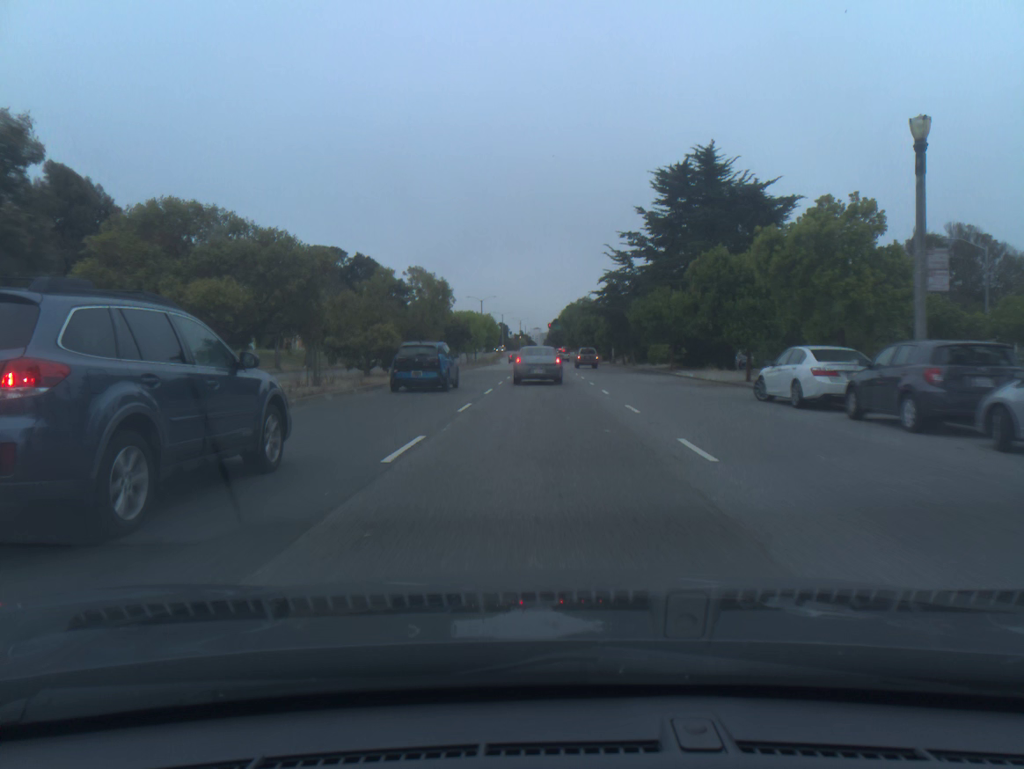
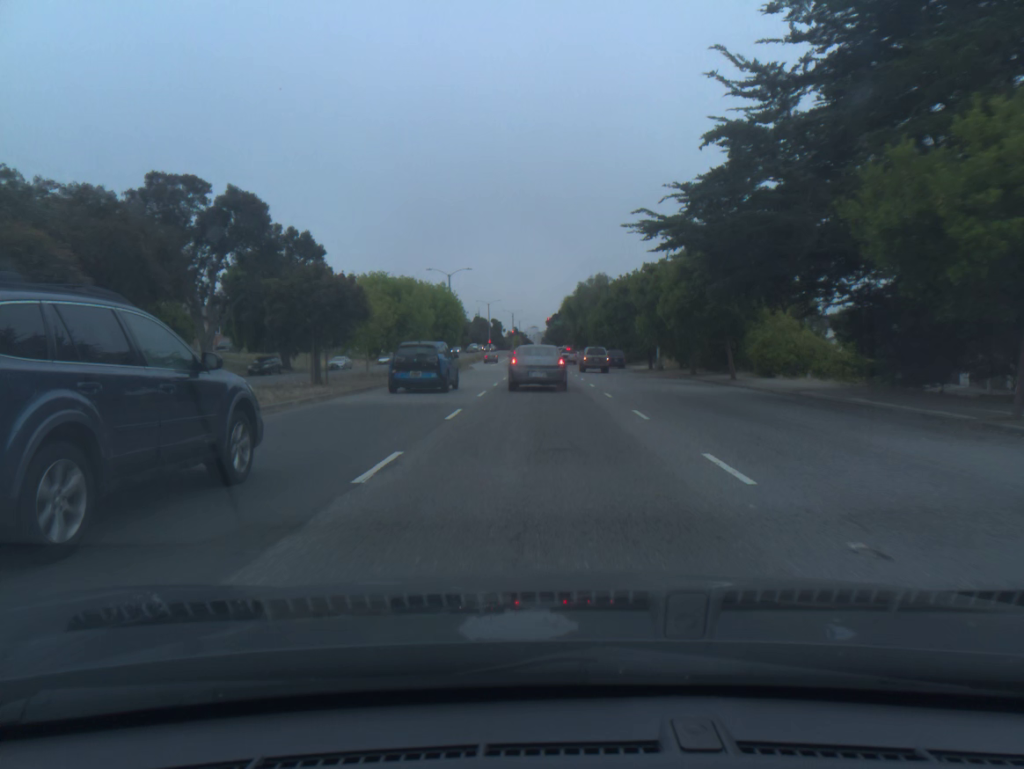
(-0.1, +37.8) m; 0°
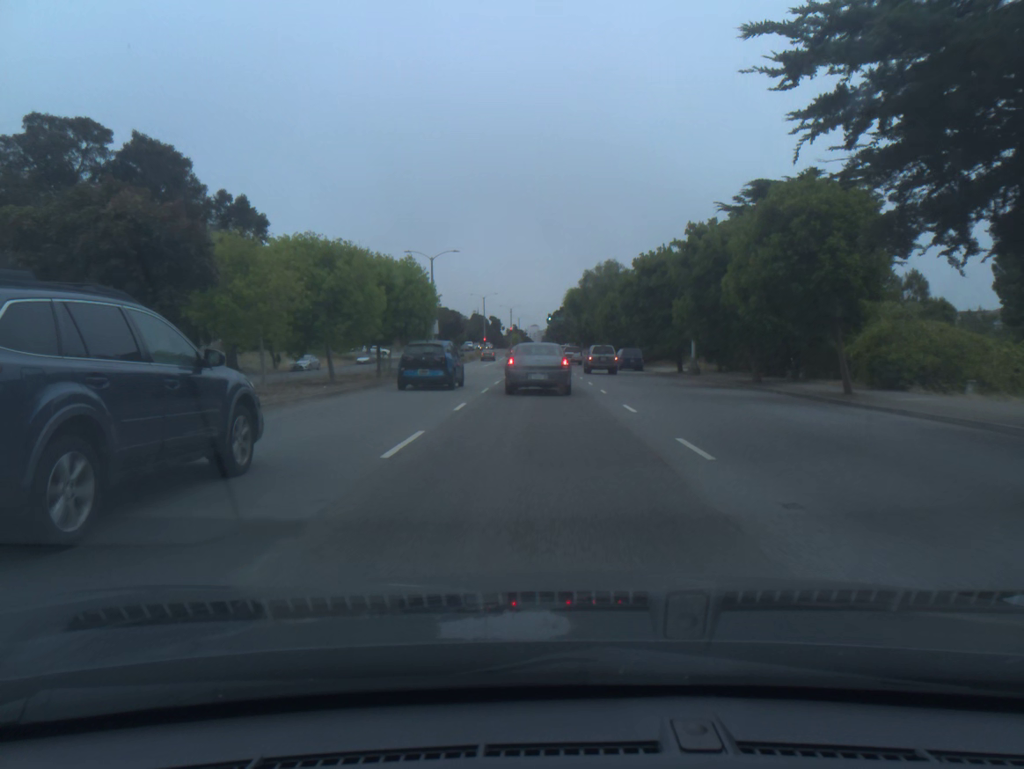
(0.0, +13.0) m; 0°
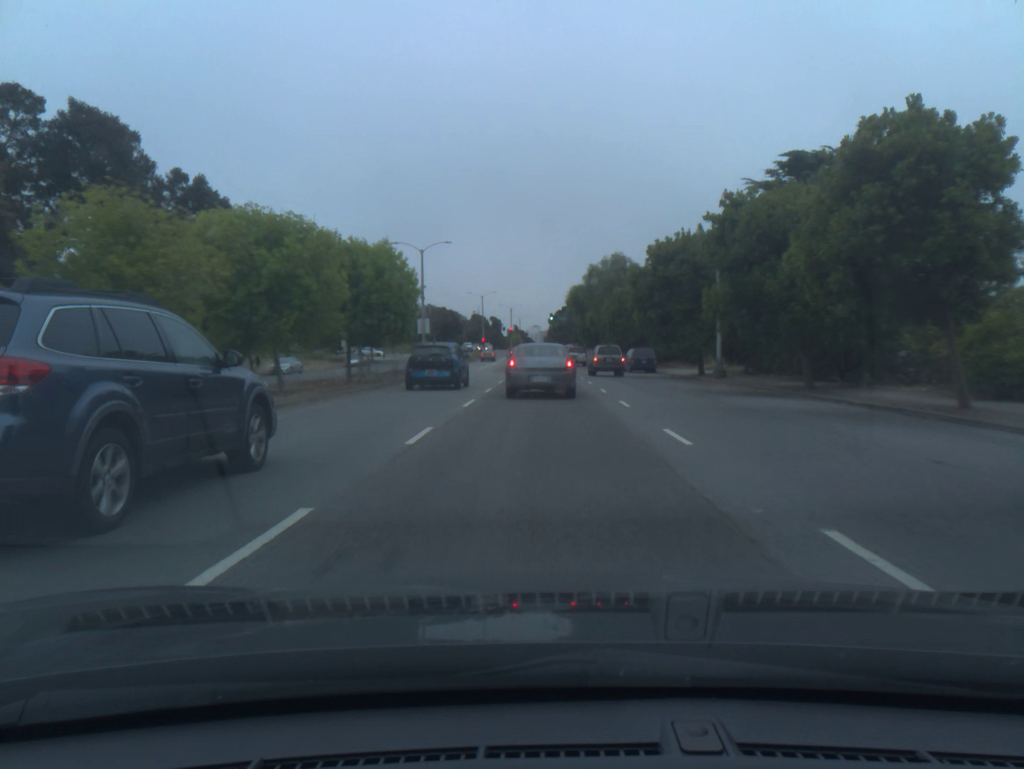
(0.0, +5.8) m; 0°
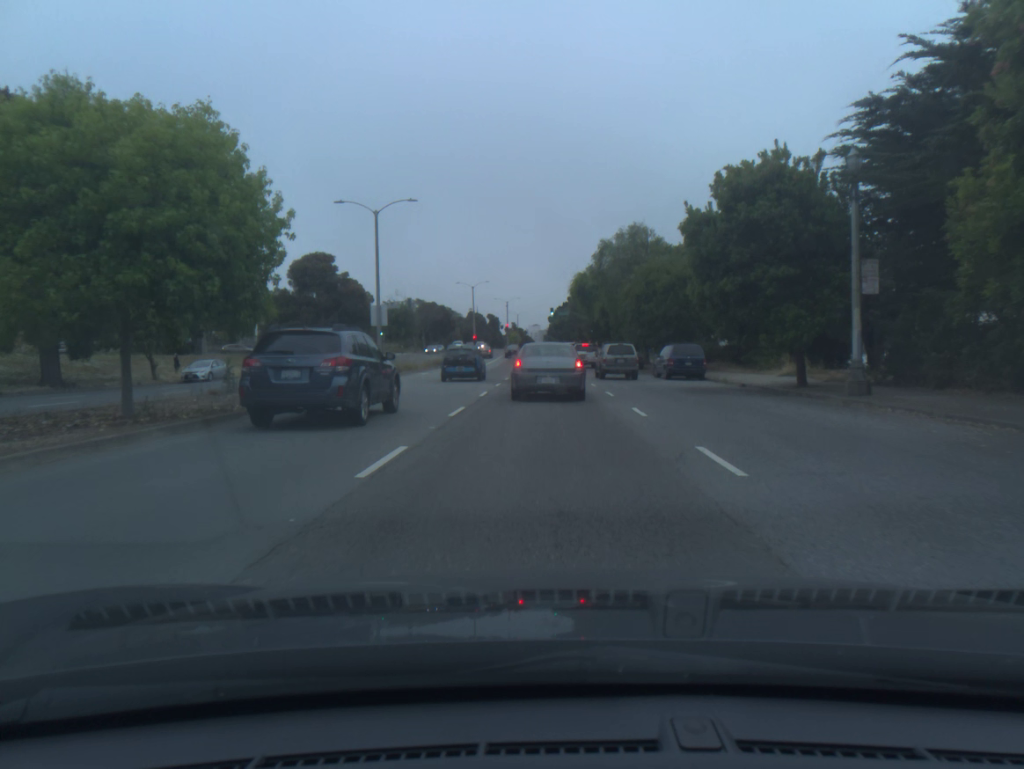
(0.0, +16.8) m; 0°
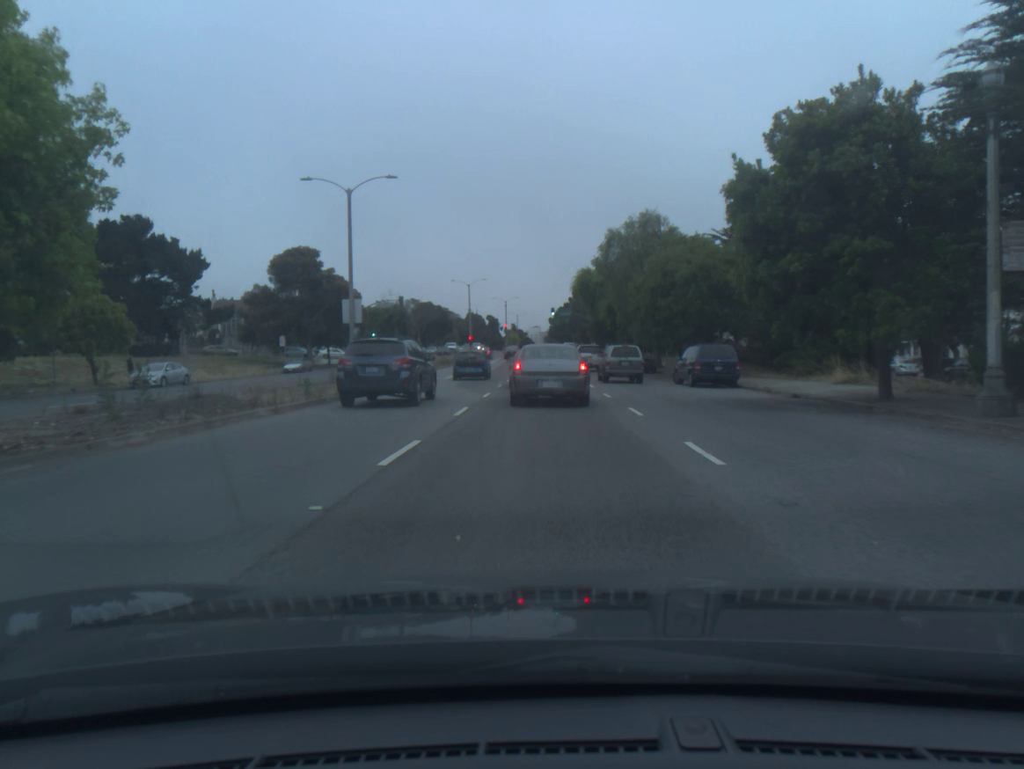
(0.0, +6.3) m; 0°
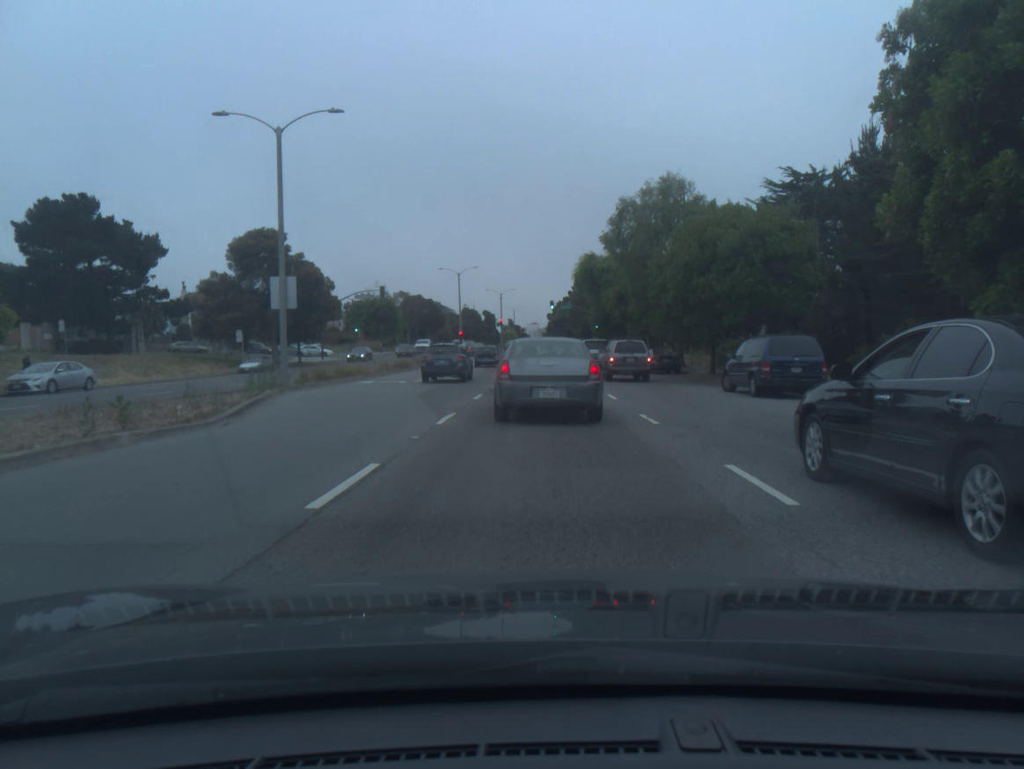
(0.0, +9.7) m; 0°
